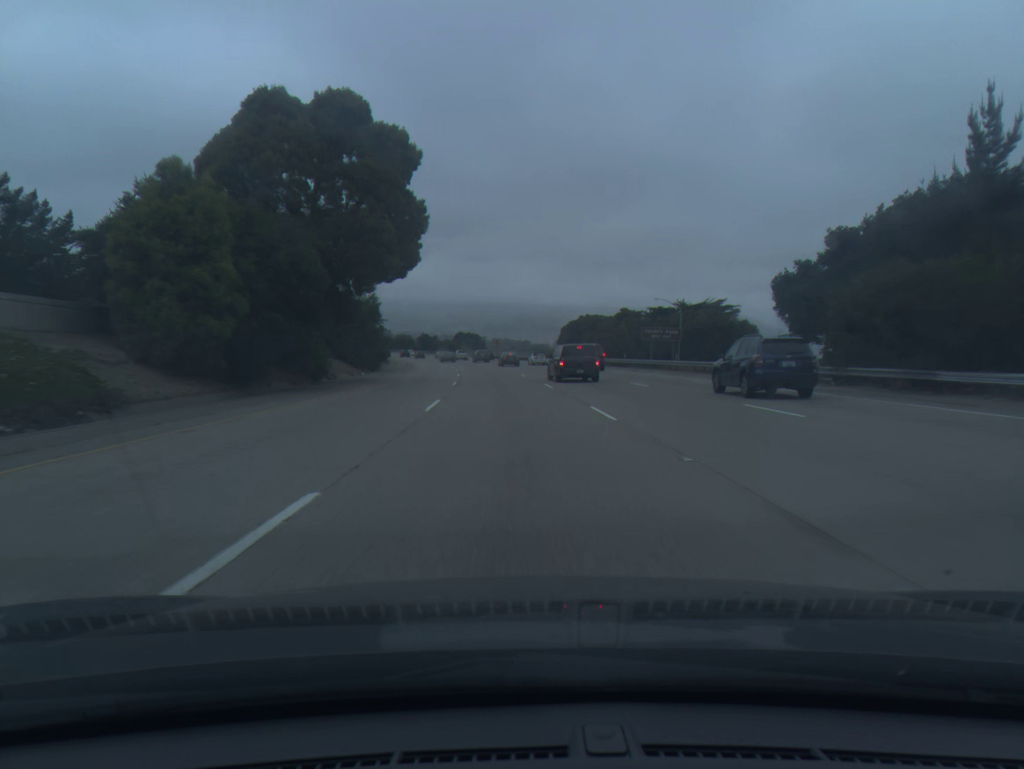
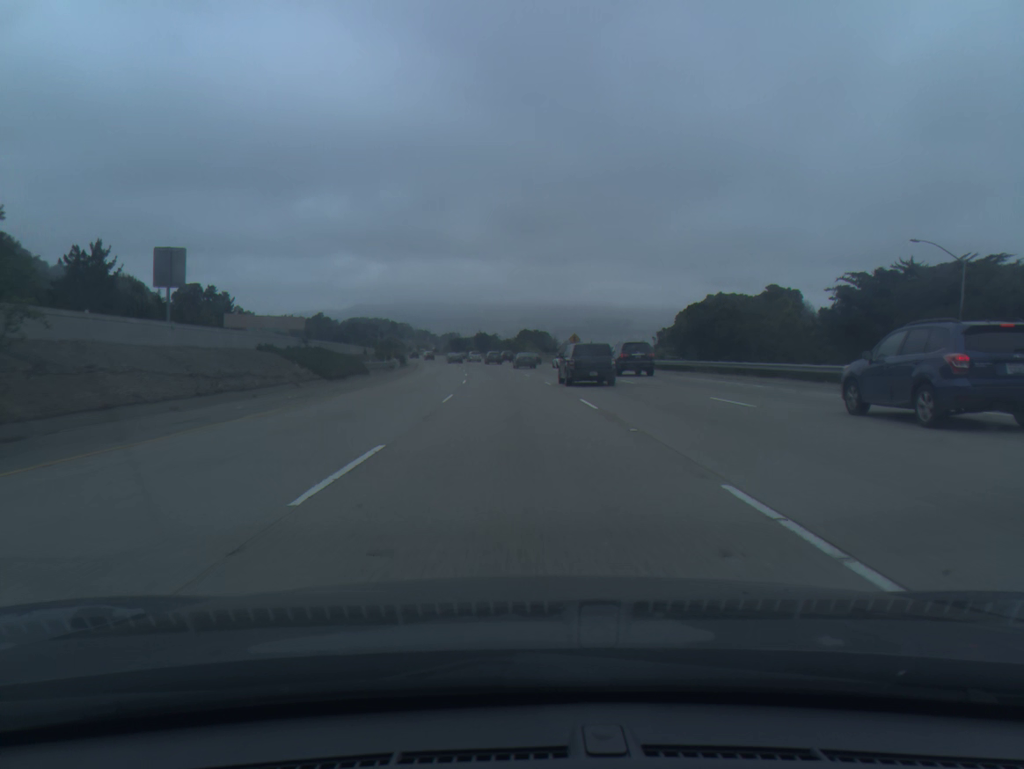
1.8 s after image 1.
(-2.3, +55.0) m; -5°
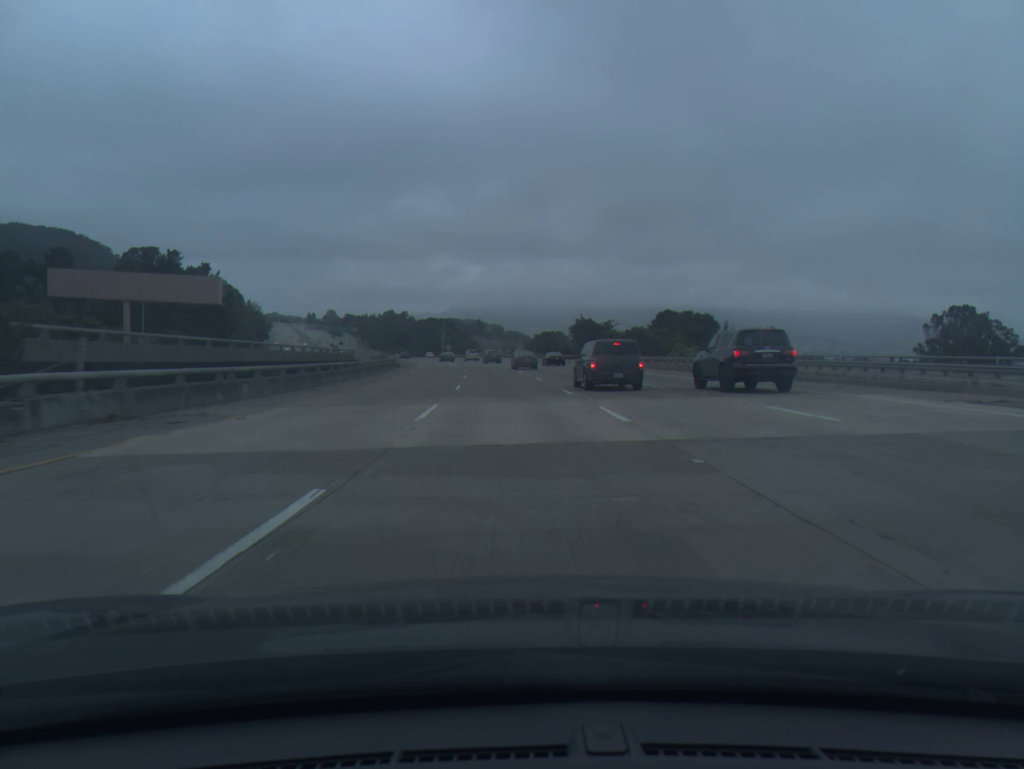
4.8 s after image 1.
(-5.7, +90.8) m; -7°
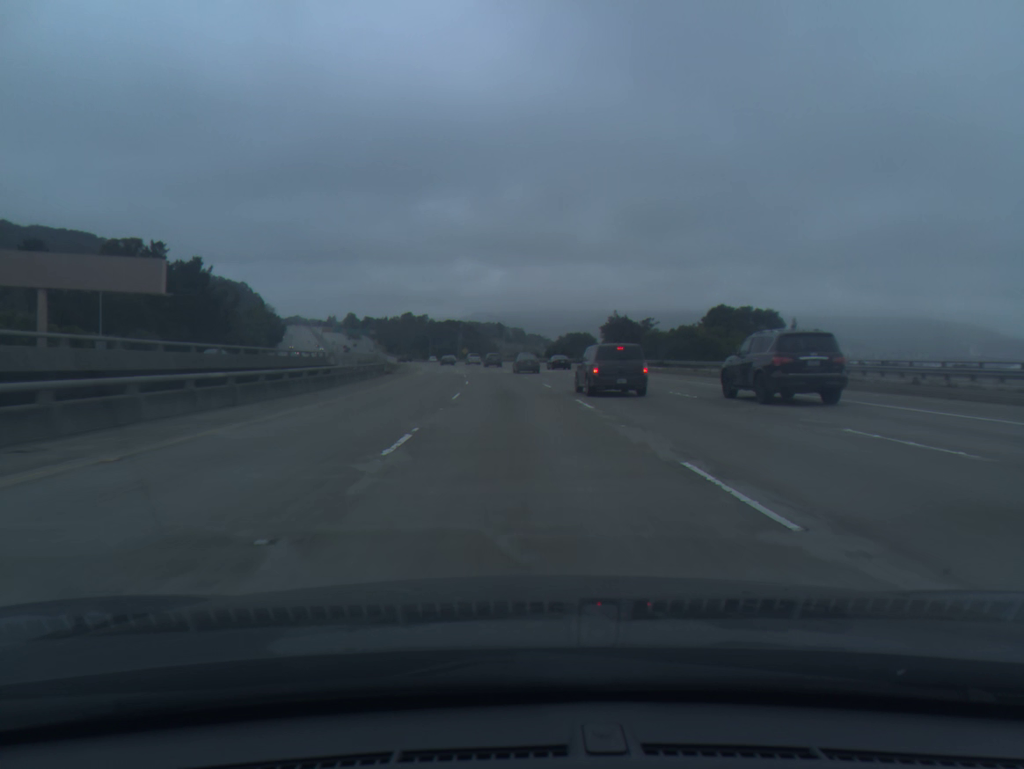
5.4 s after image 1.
(-0.2, +18.1) m; -2°
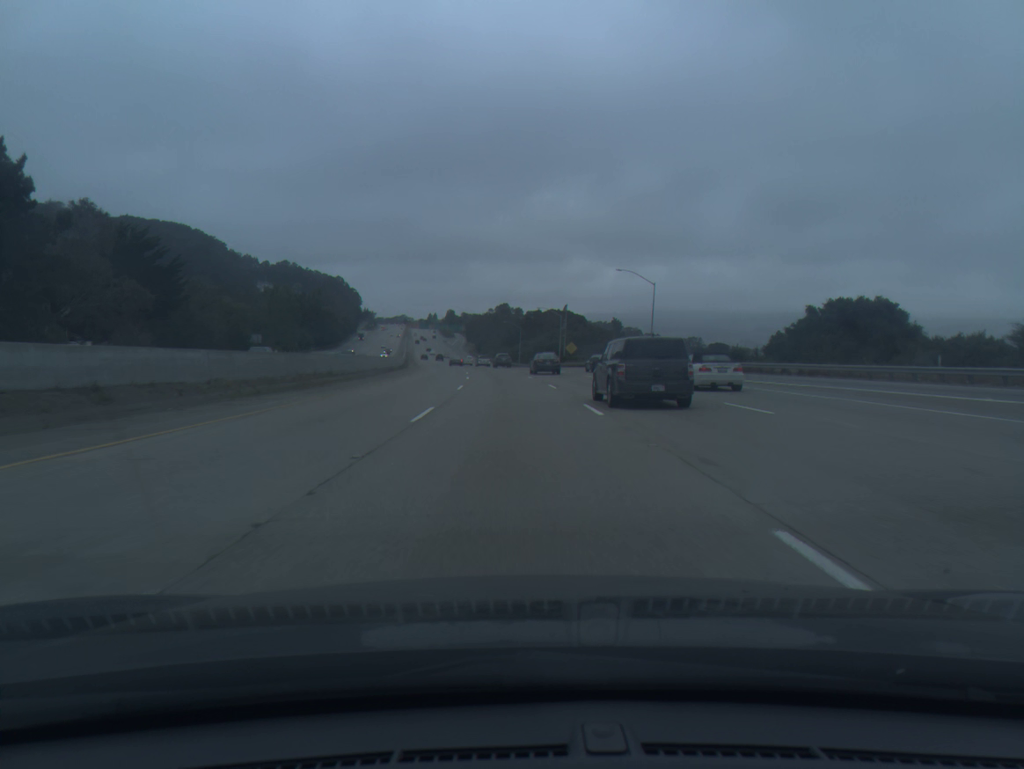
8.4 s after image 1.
(-5.8, +90.0) m; -8°
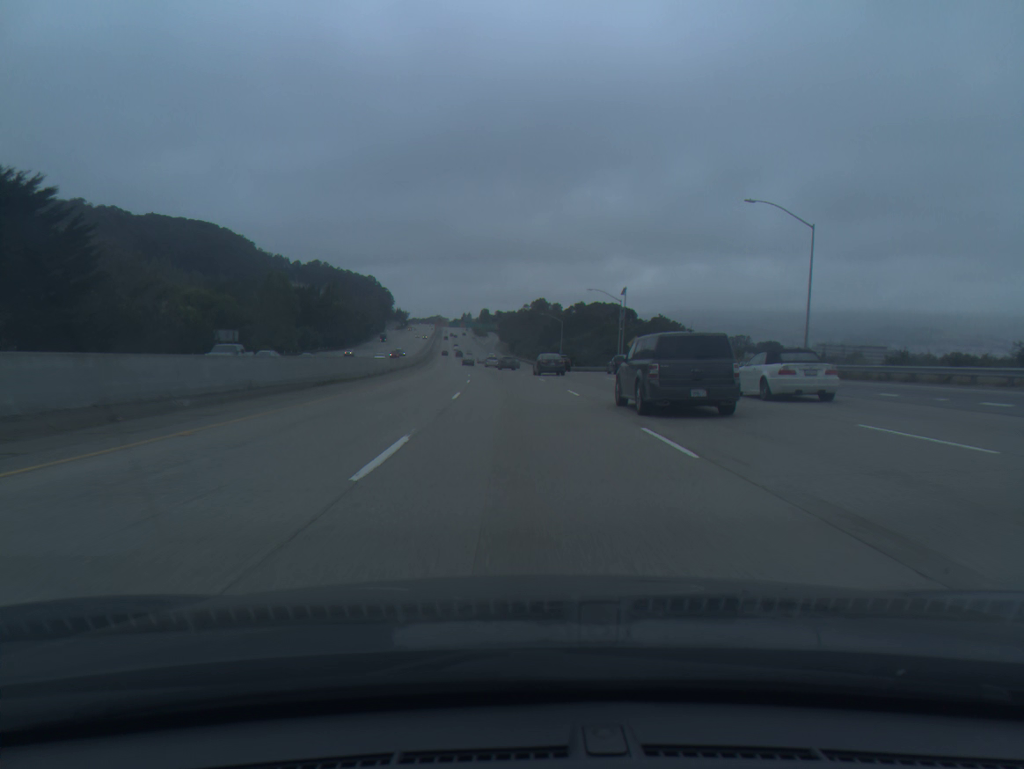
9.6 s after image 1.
(-0.9, +35.9) m; -3°
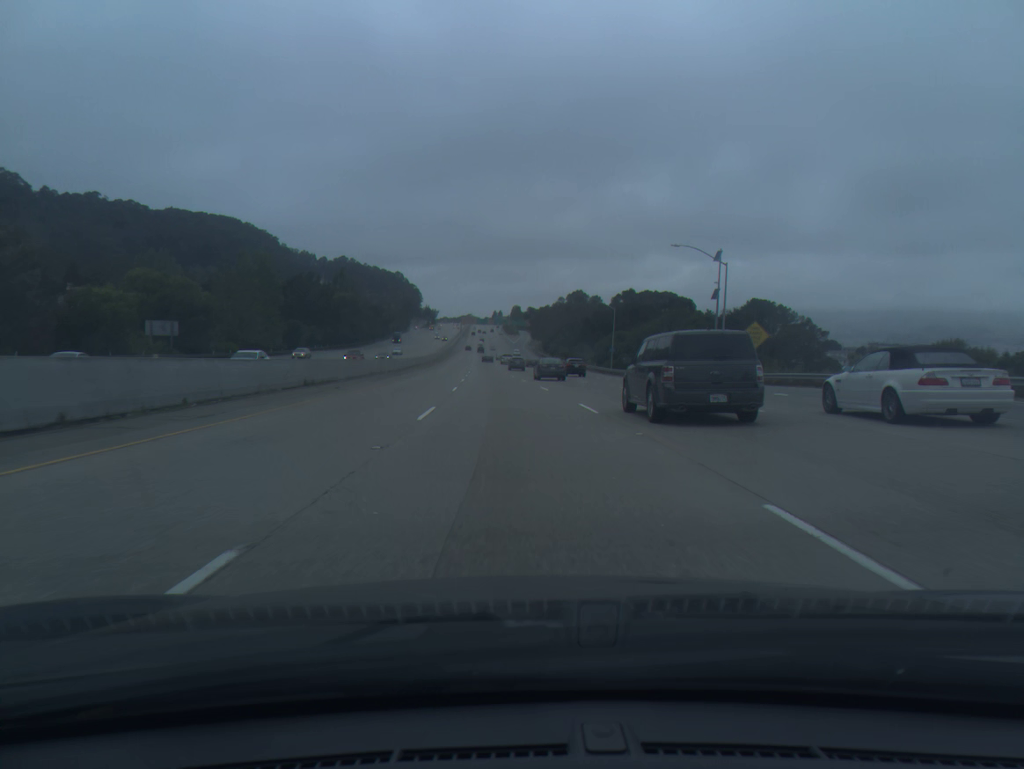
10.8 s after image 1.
(-0.7, +35.9) m; -2°
